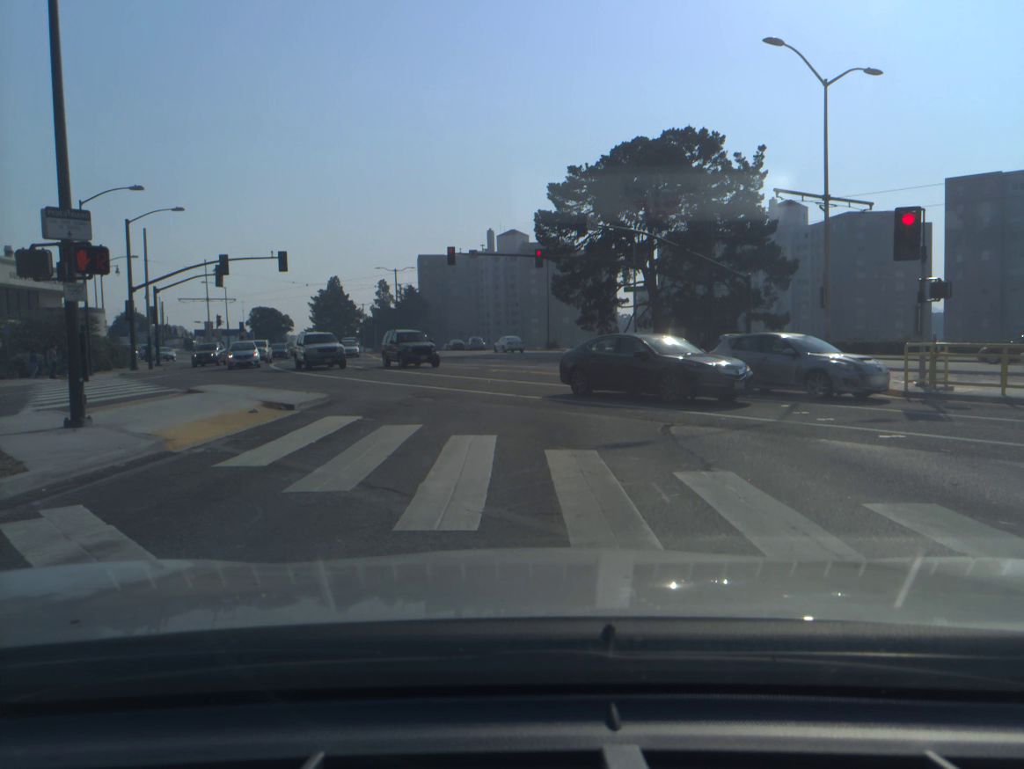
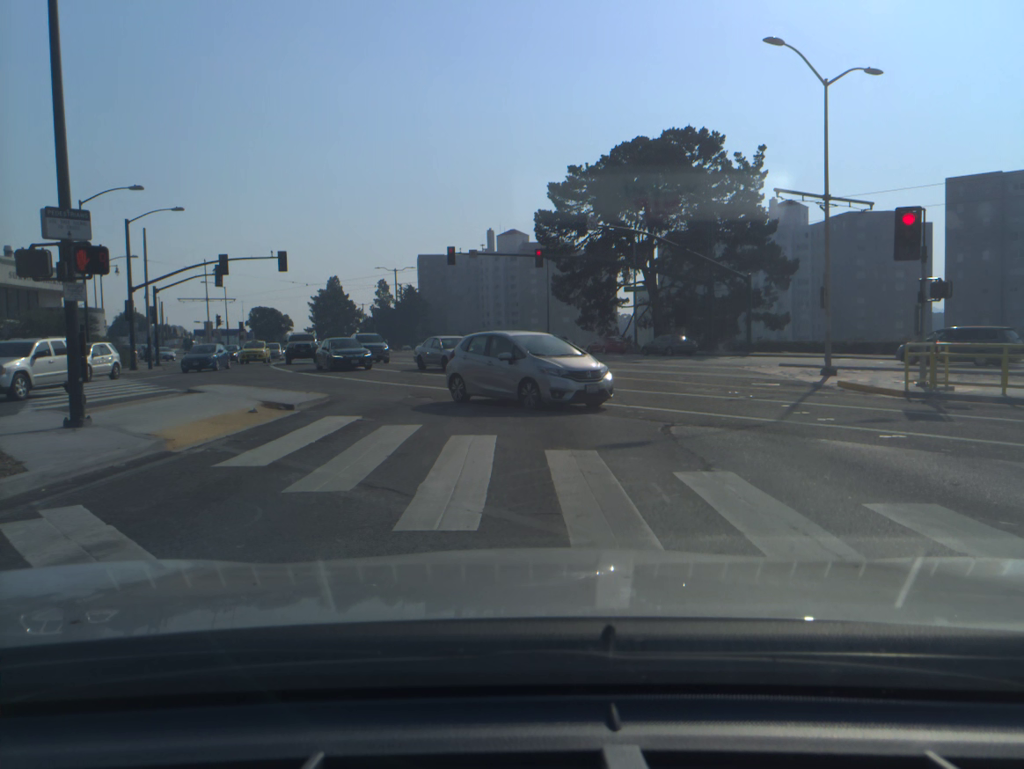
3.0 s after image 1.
(0.0, 0.0) m; 0°
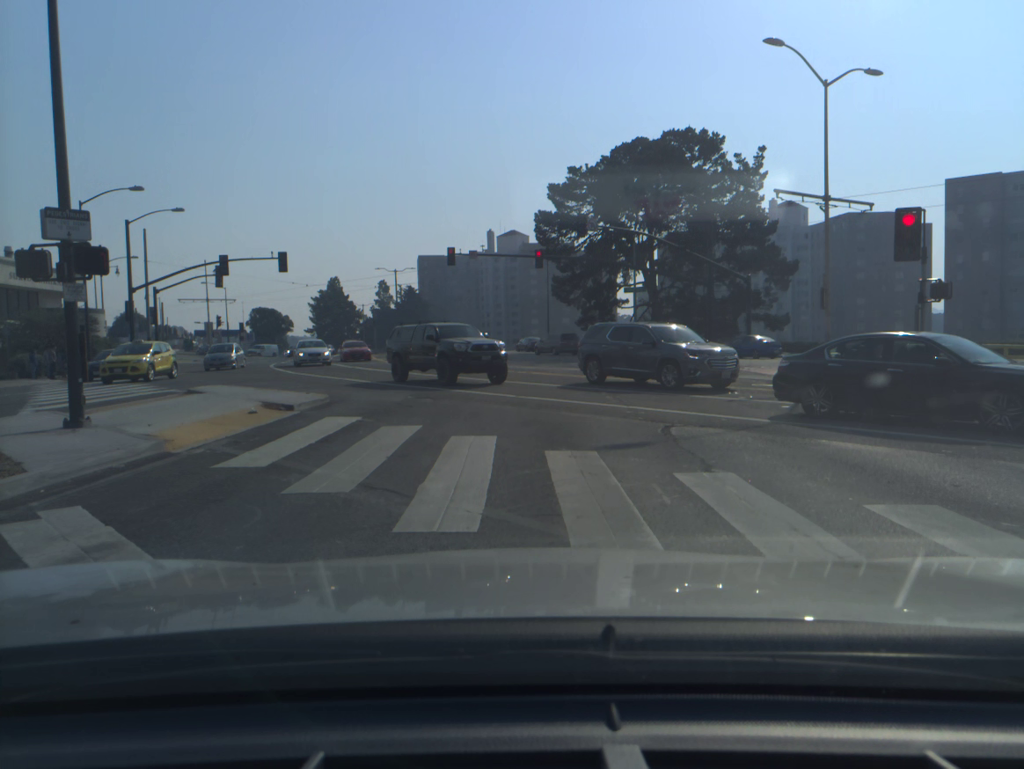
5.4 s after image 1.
(0.0, 0.0) m; 0°
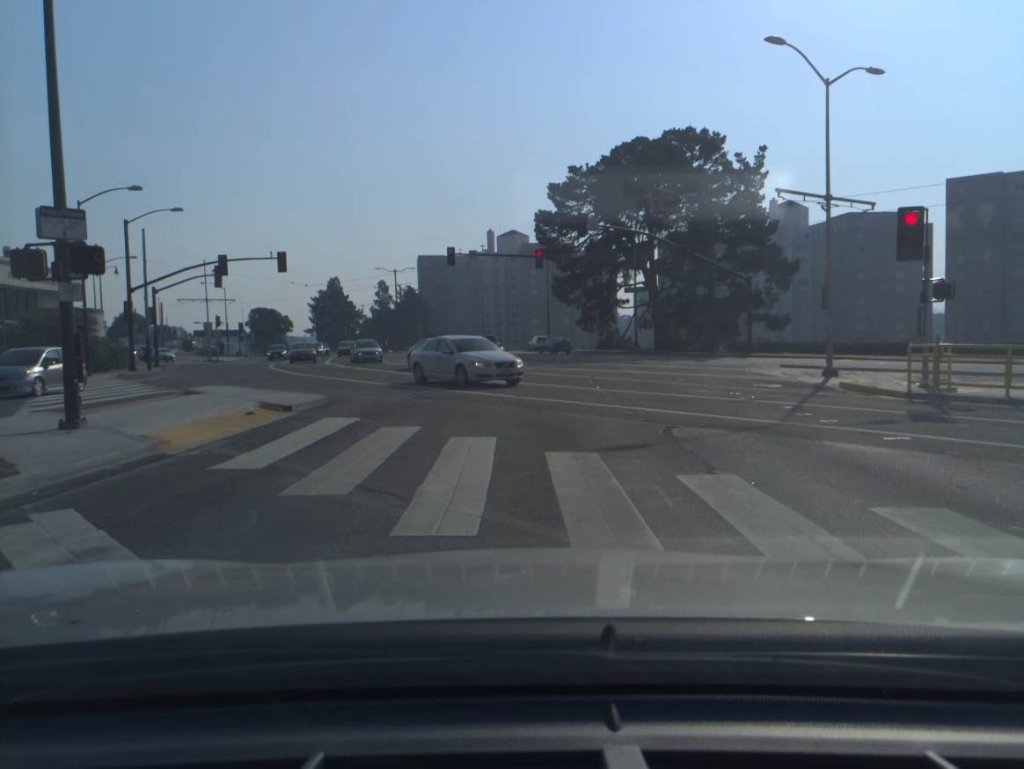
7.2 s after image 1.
(0.0, +0.1) m; 0°
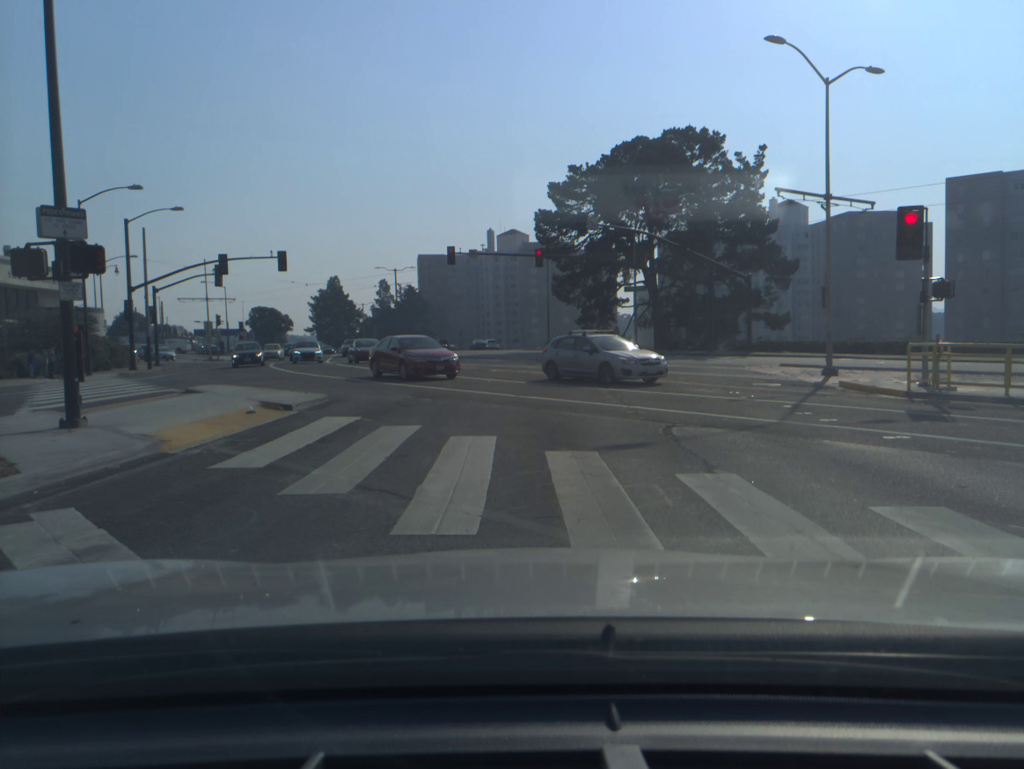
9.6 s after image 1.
(0.0, 0.0) m; 0°
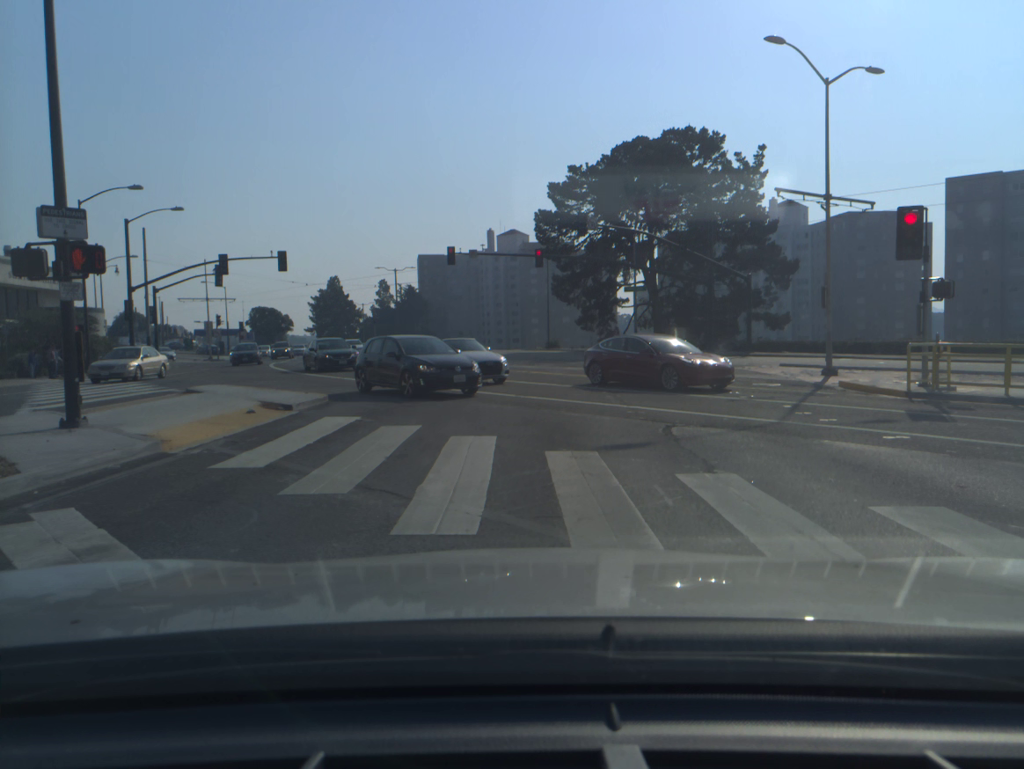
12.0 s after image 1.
(0.0, 0.0) m; 0°
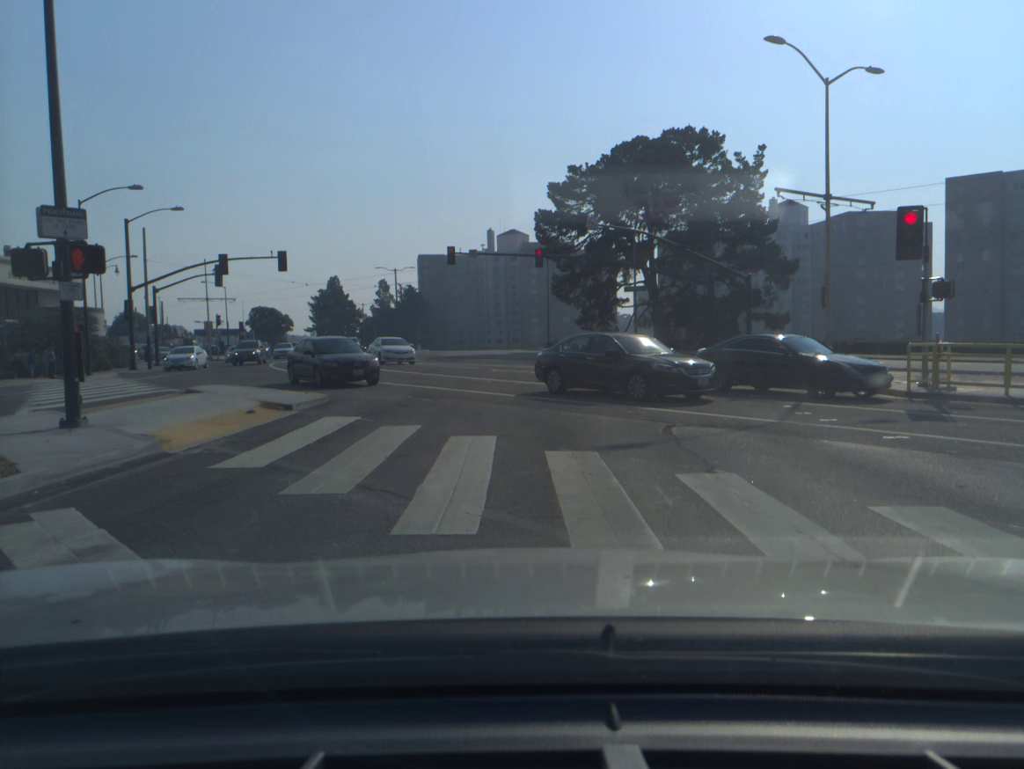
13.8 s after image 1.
(0.0, 0.0) m; 0°
